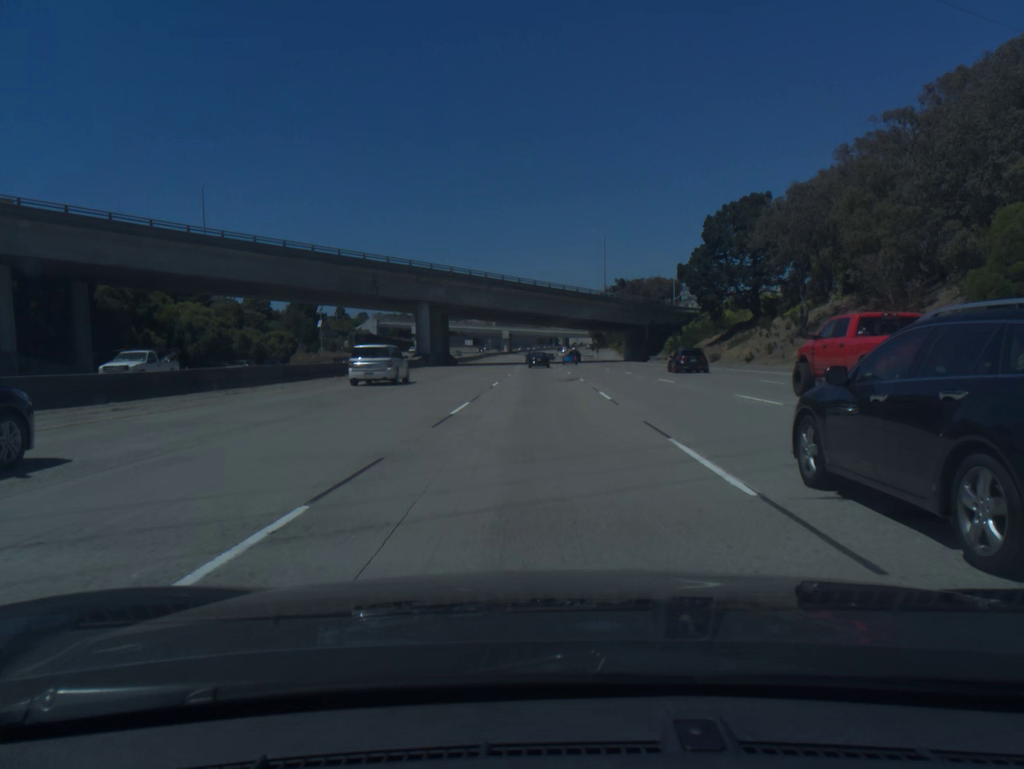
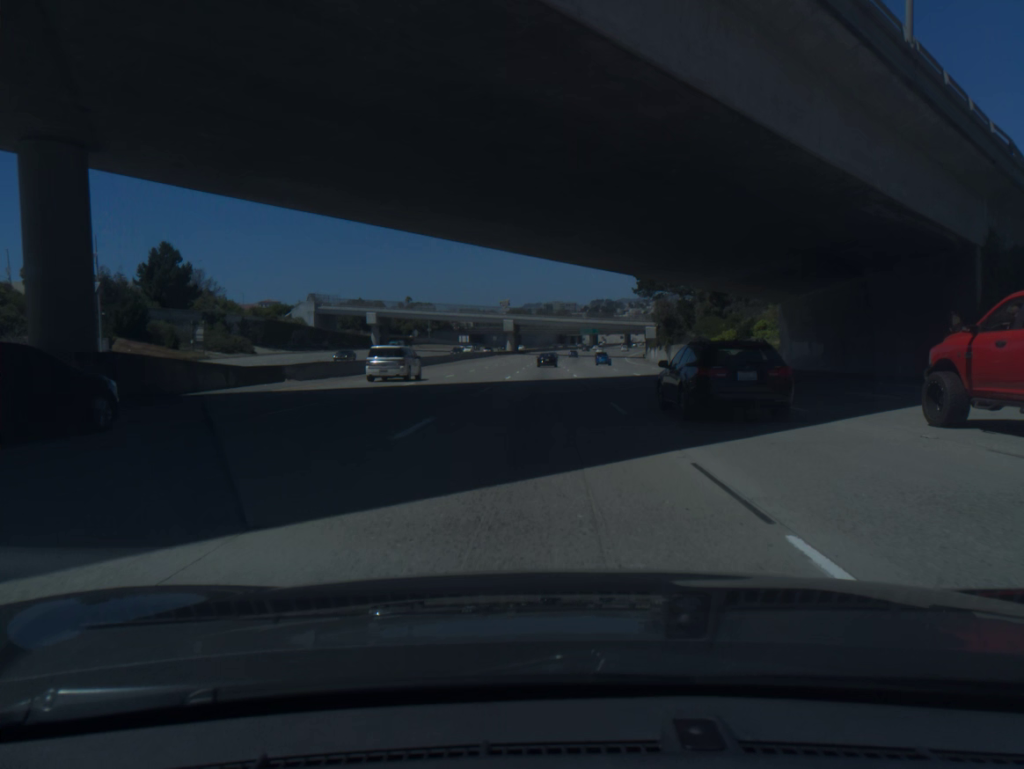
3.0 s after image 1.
(-0.9, +90.7) m; -1°
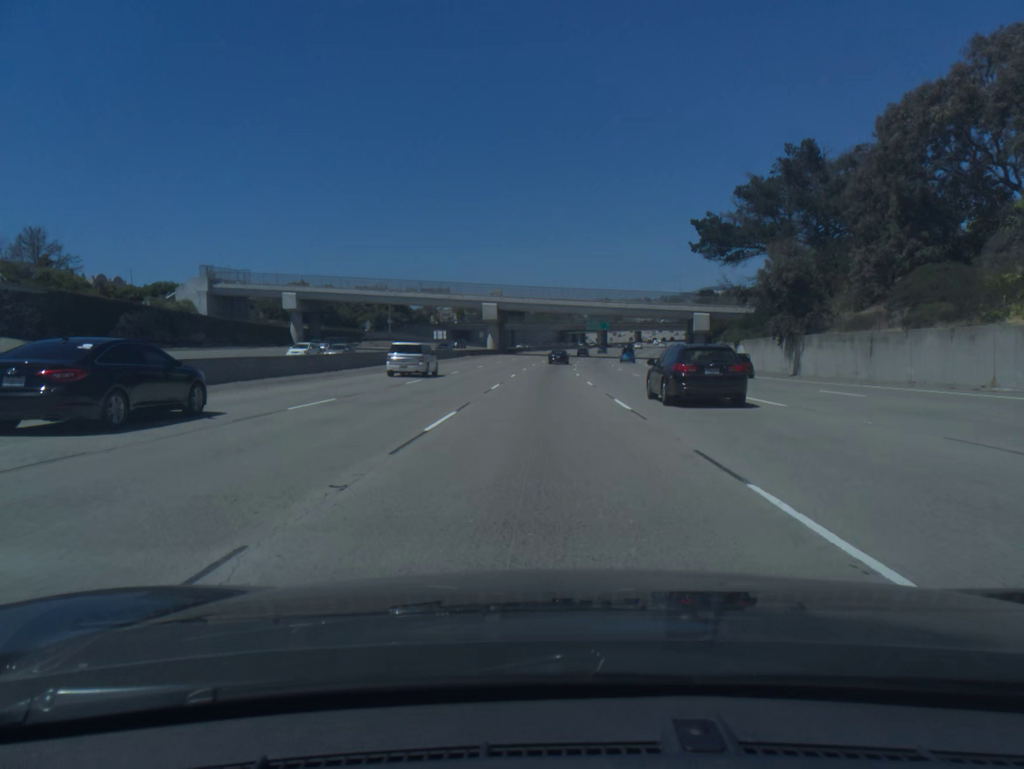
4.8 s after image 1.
(-0.2, +55.5) m; 0°
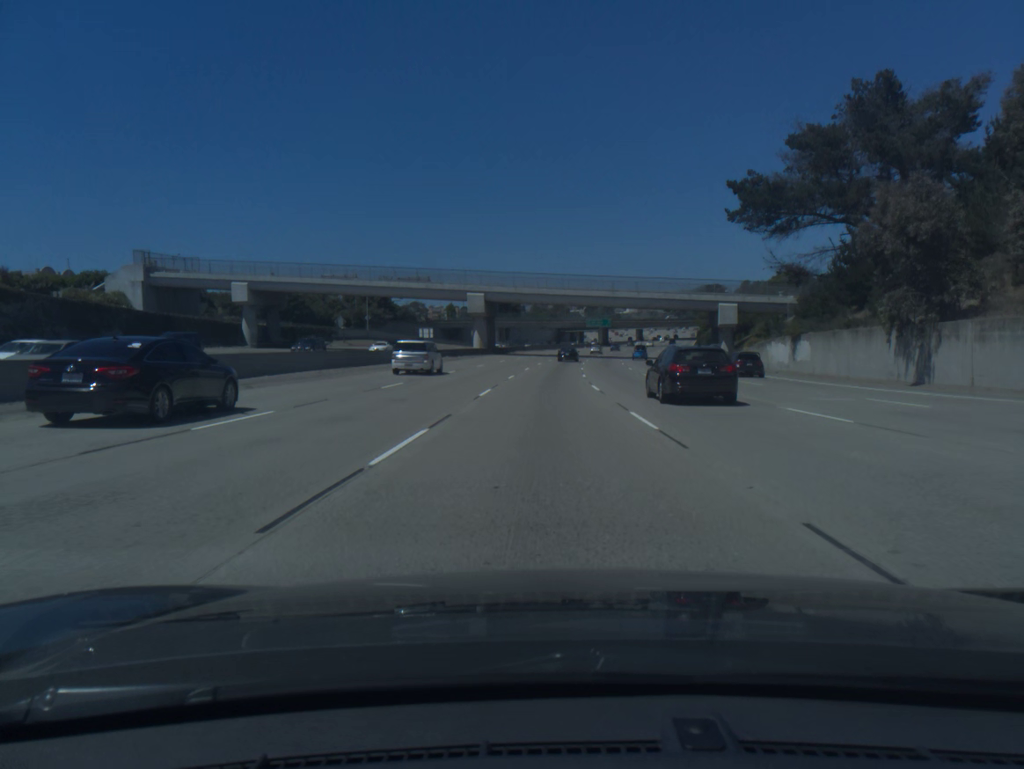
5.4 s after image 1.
(0.0, +18.5) m; 0°
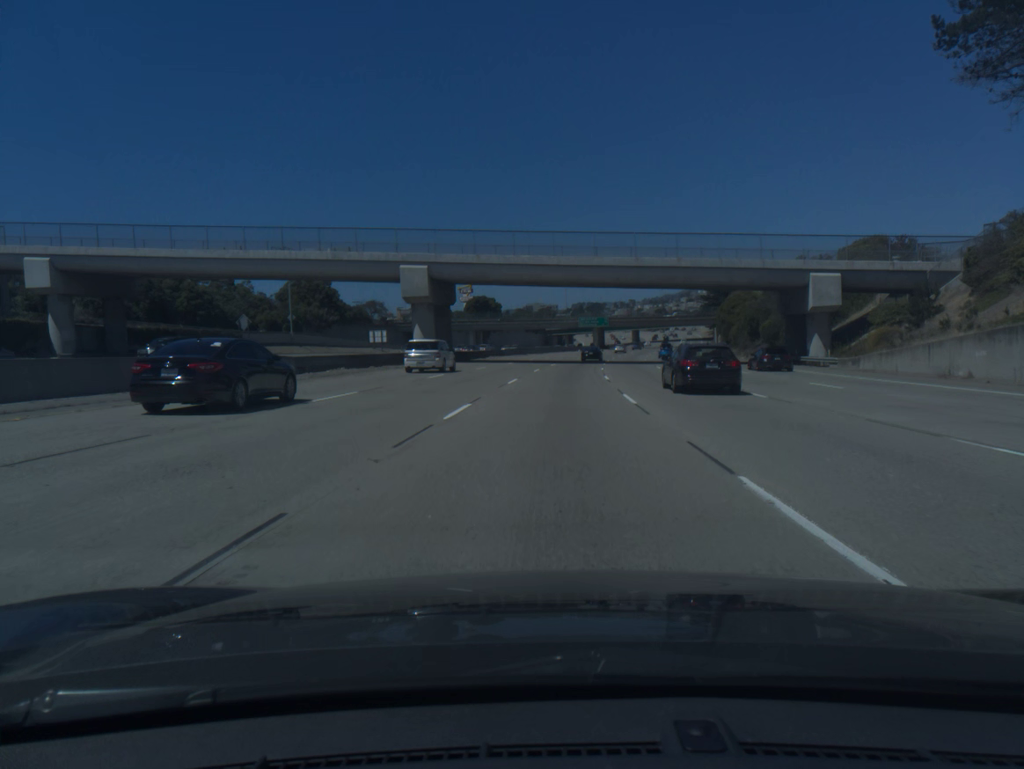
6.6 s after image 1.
(+0.2, +37.1) m; +1°
